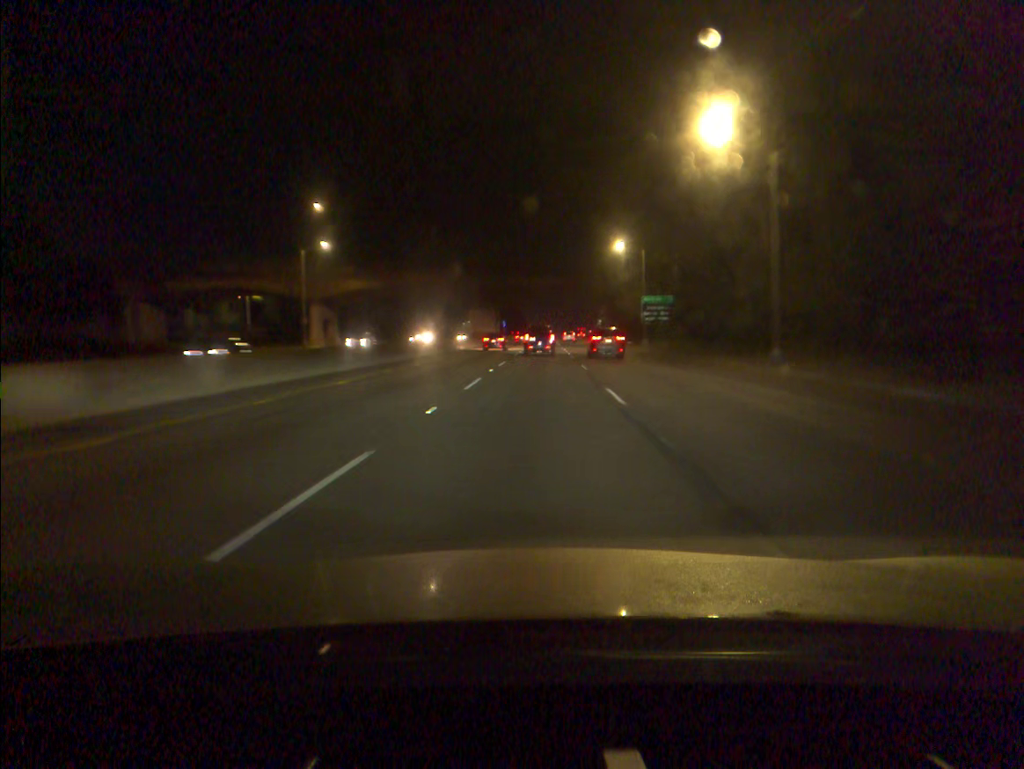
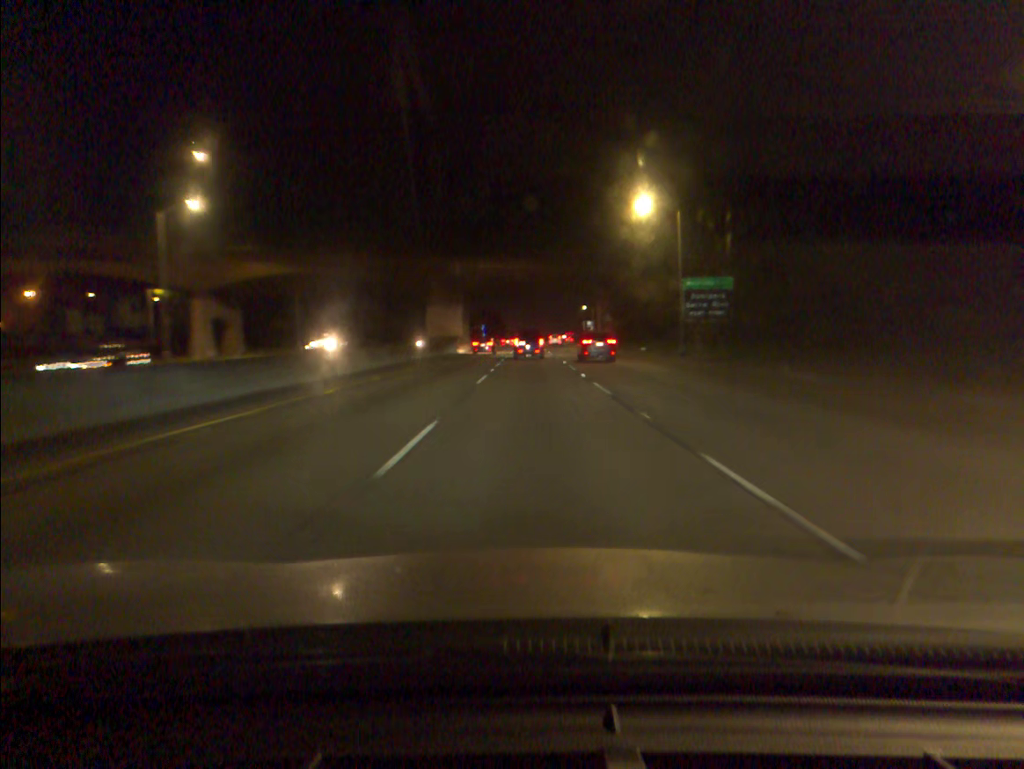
(+0.3, +25.3) m; +2°
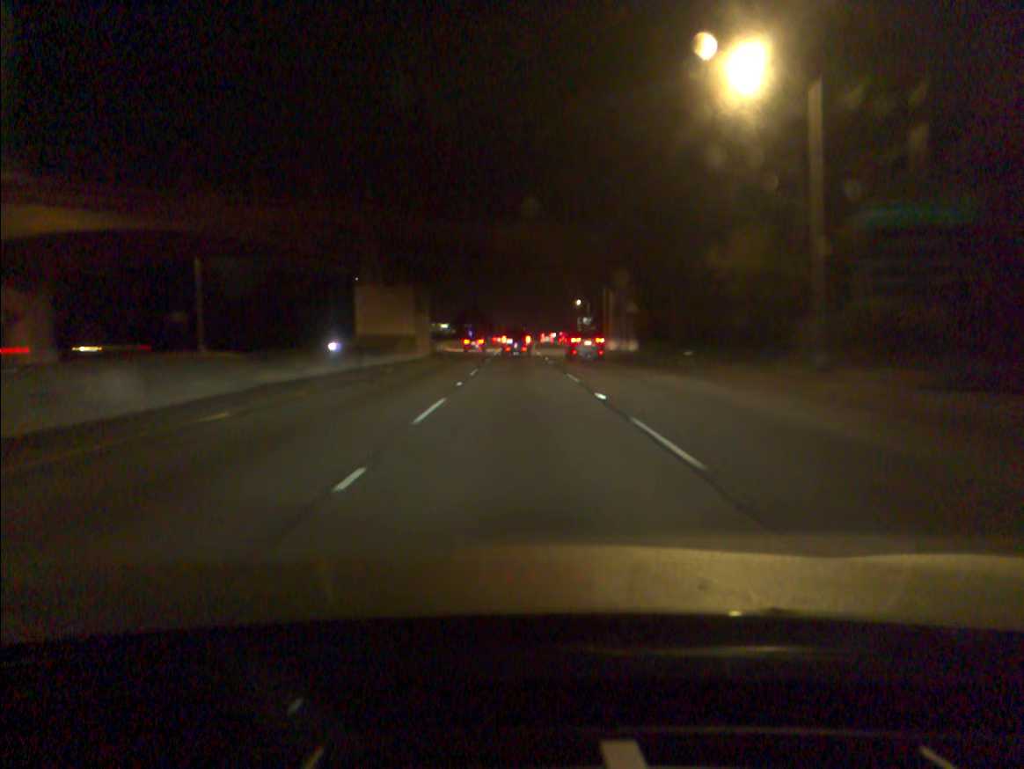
(+0.2, +25.7) m; +1°
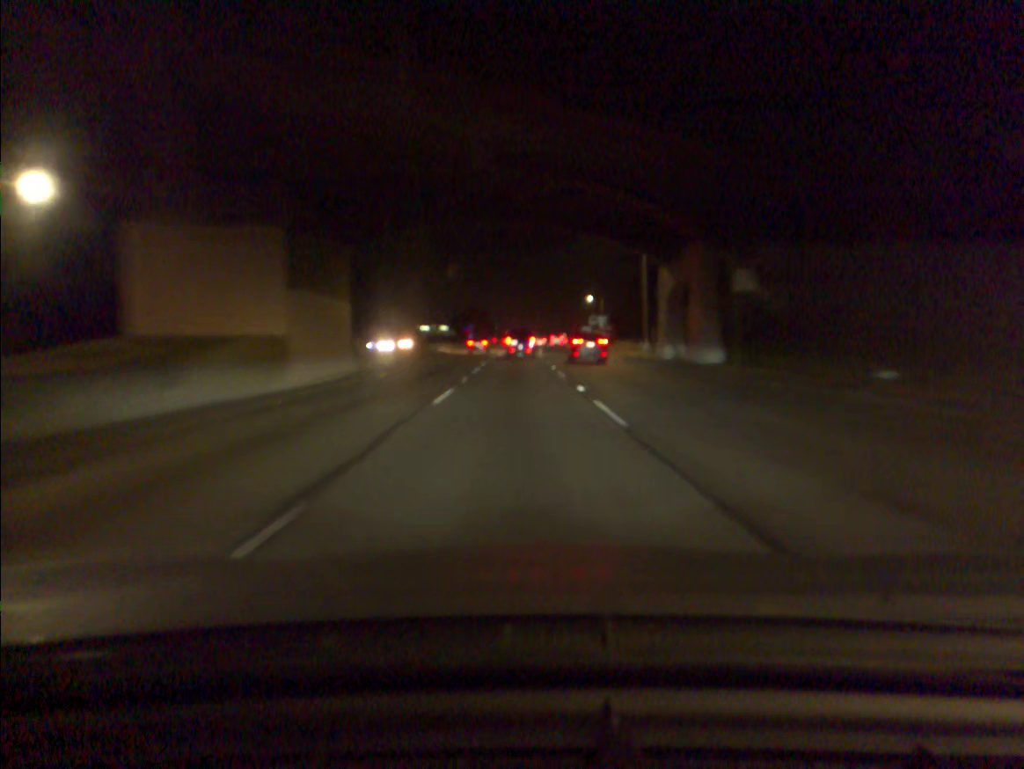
(0.0, +25.9) m; 0°
